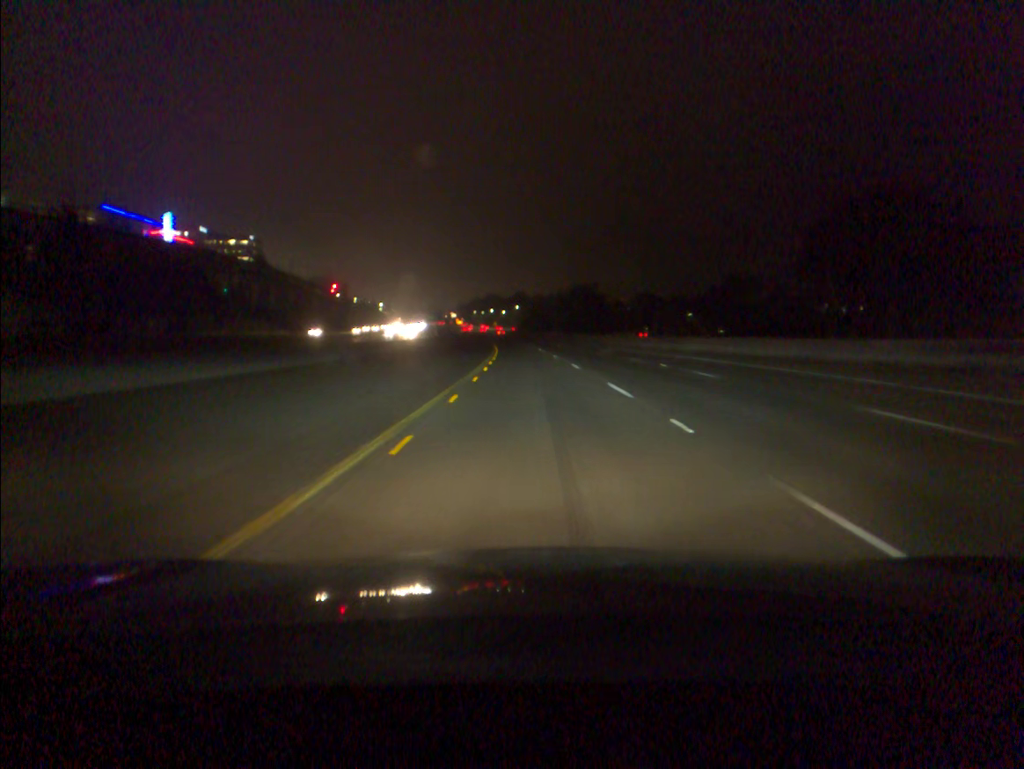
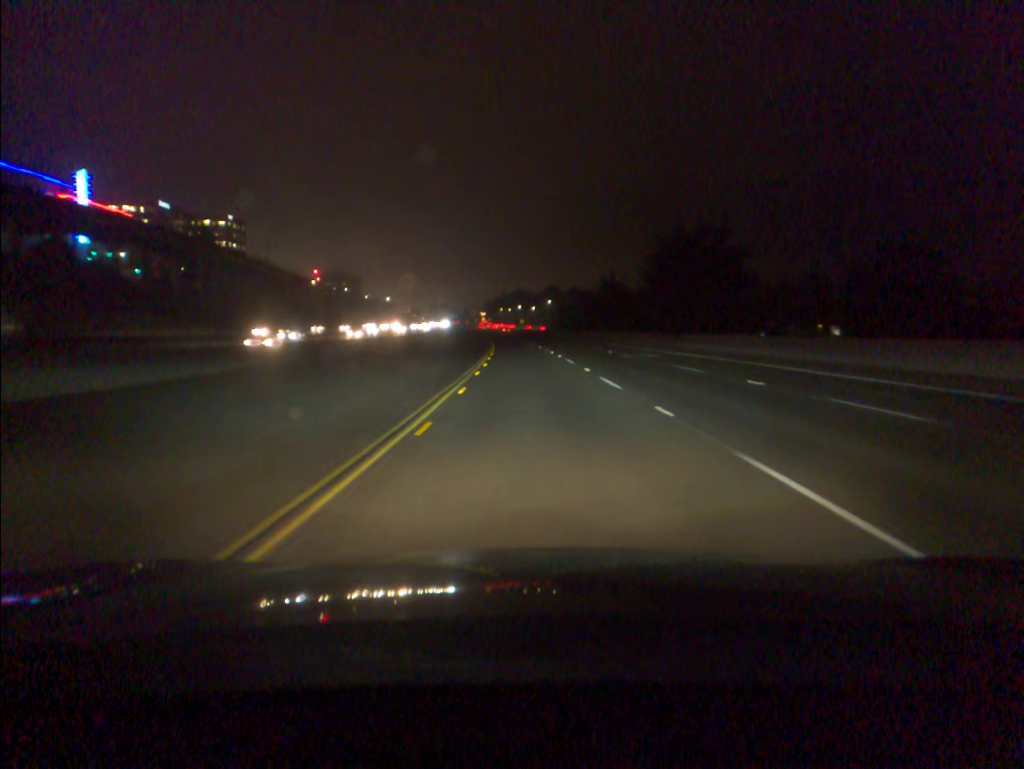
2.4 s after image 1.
(-1.4, +70.3) m; -2°
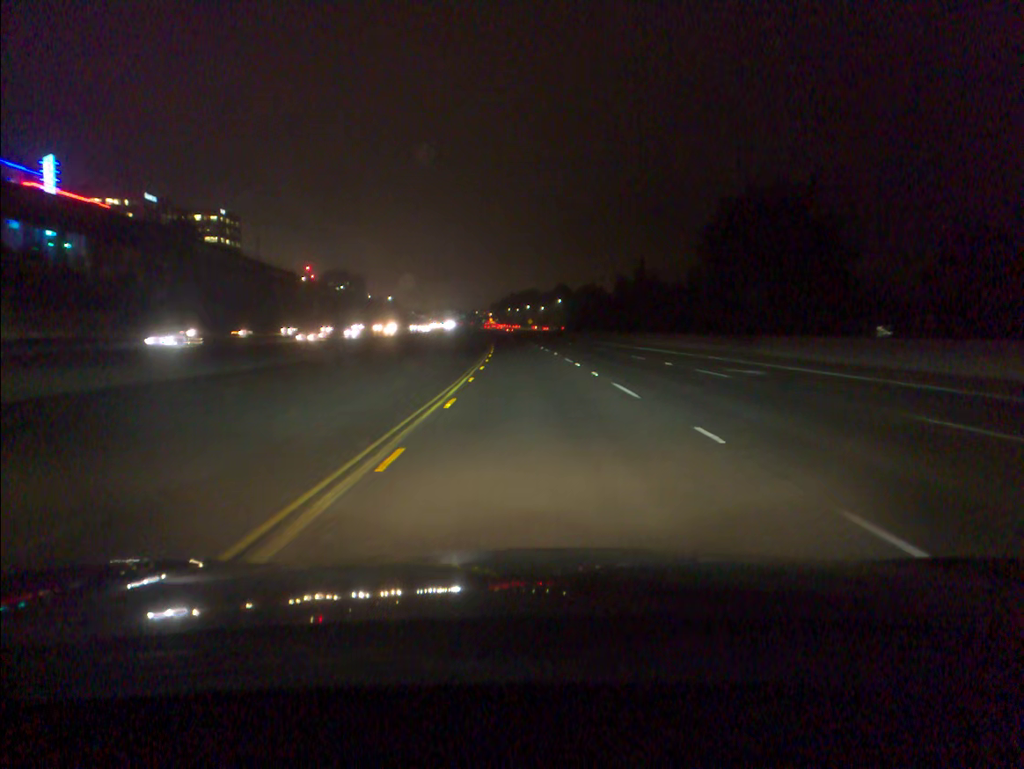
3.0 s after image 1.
(-0.1, +17.6) m; -1°
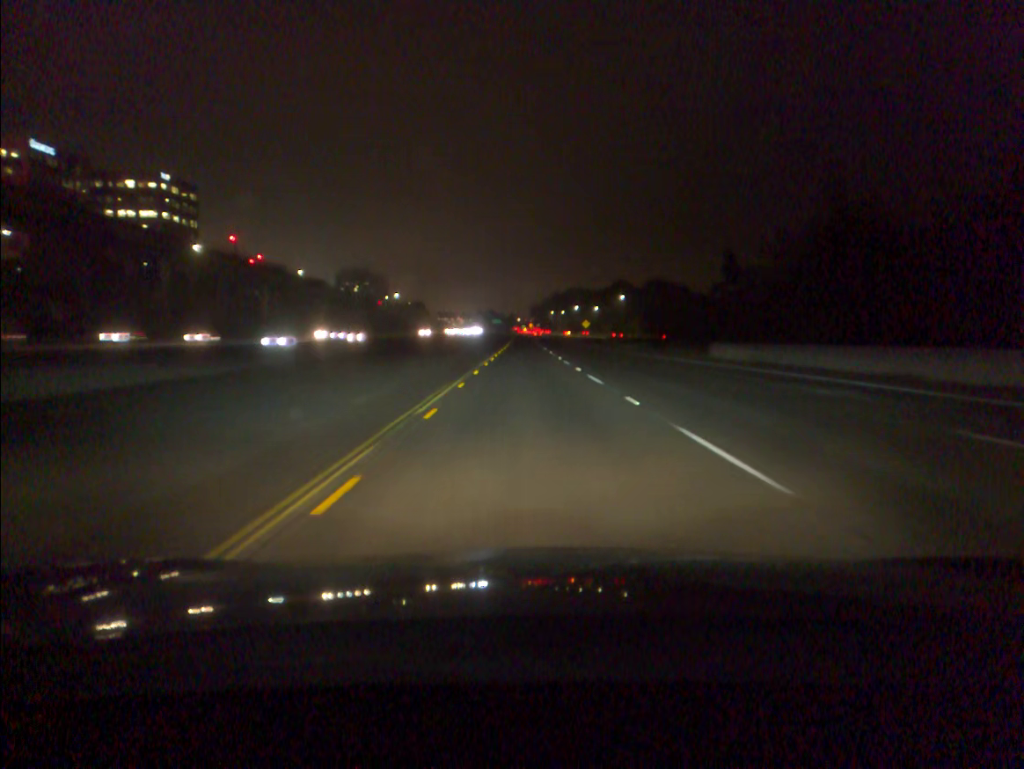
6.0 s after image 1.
(-2.4, +88.2) m; -3°
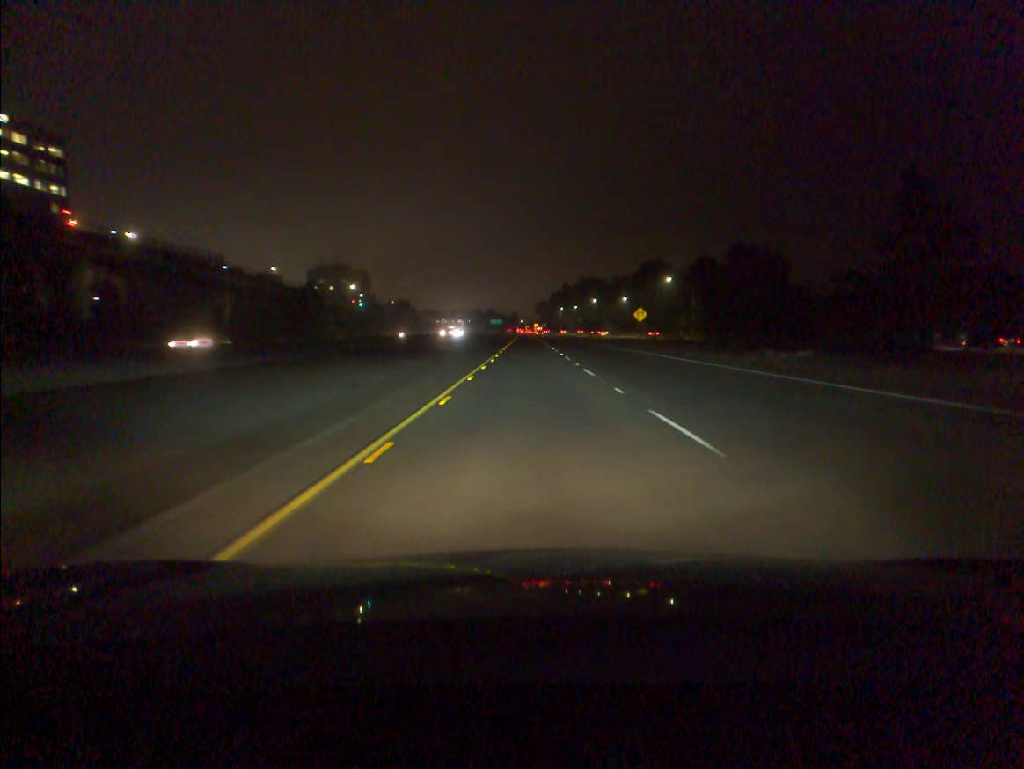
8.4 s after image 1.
(-0.4, +70.8) m; 0°
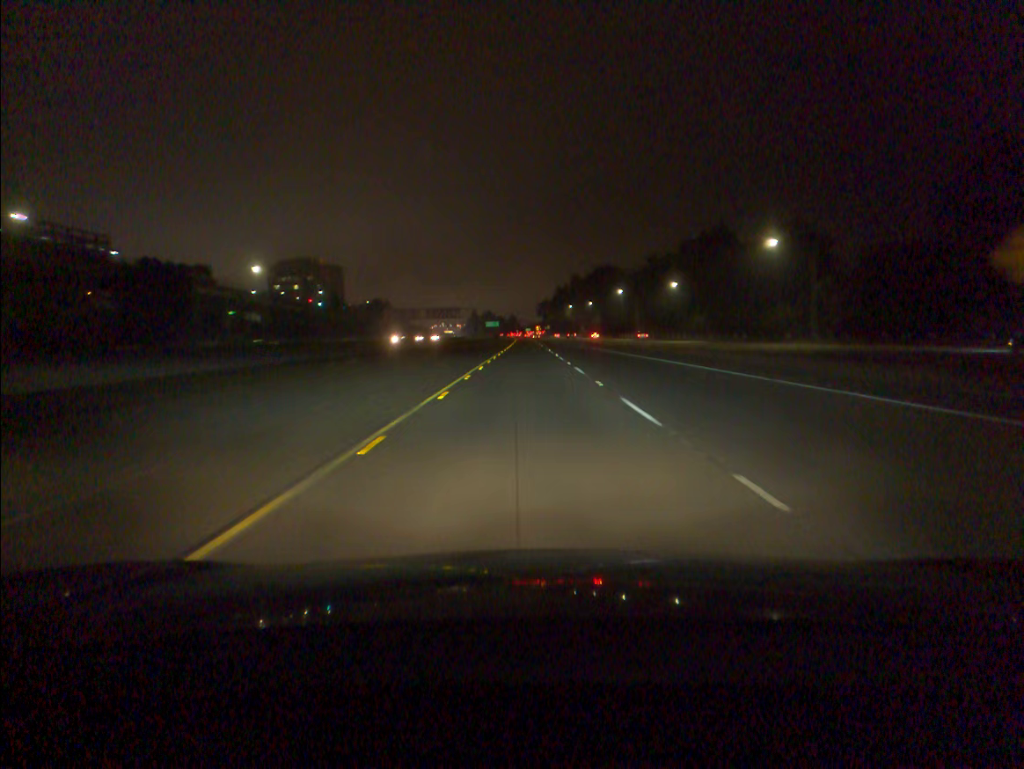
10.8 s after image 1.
(+0.1, +70.9) m; 0°
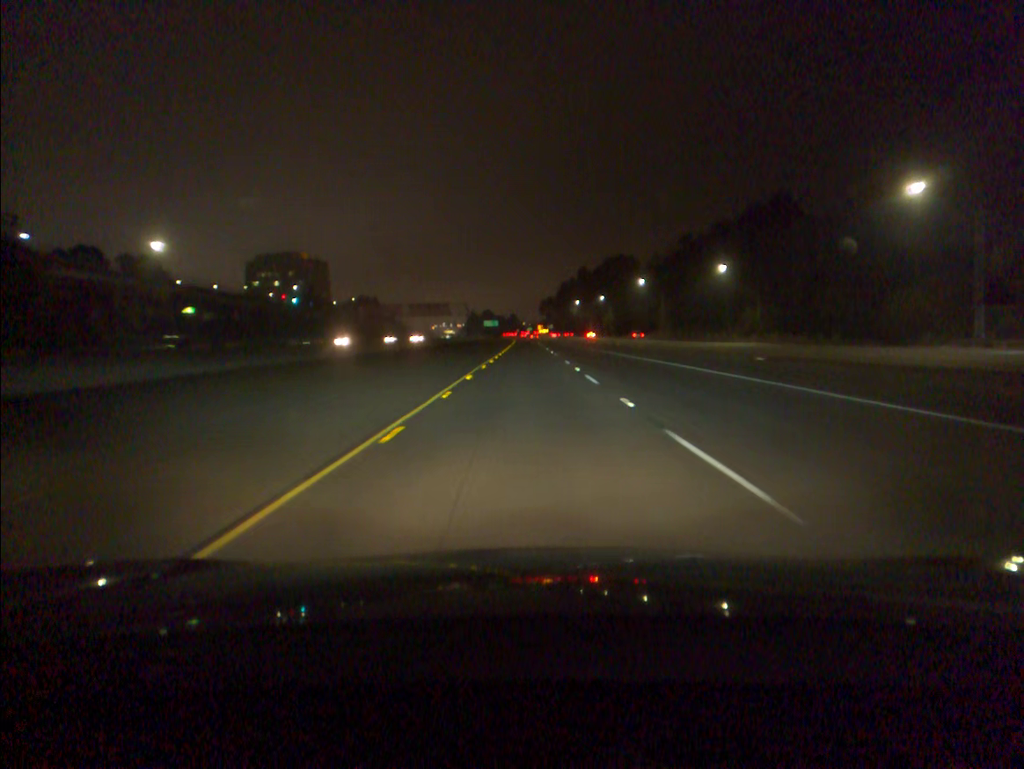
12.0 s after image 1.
(0.0, +35.4) m; 0°
